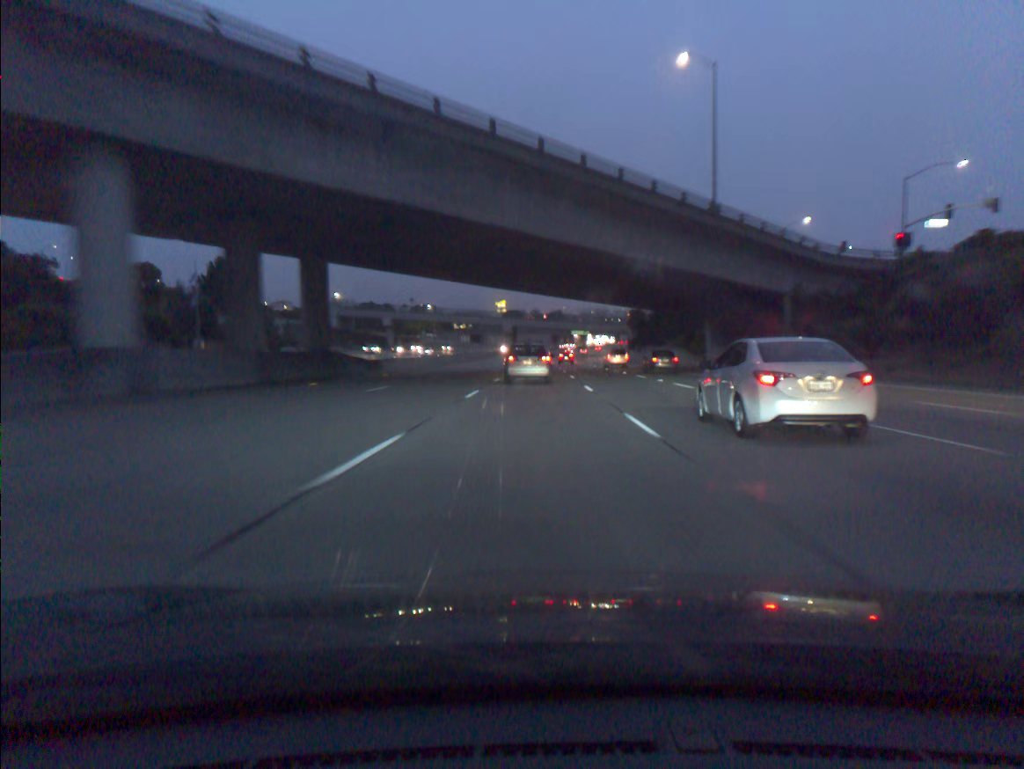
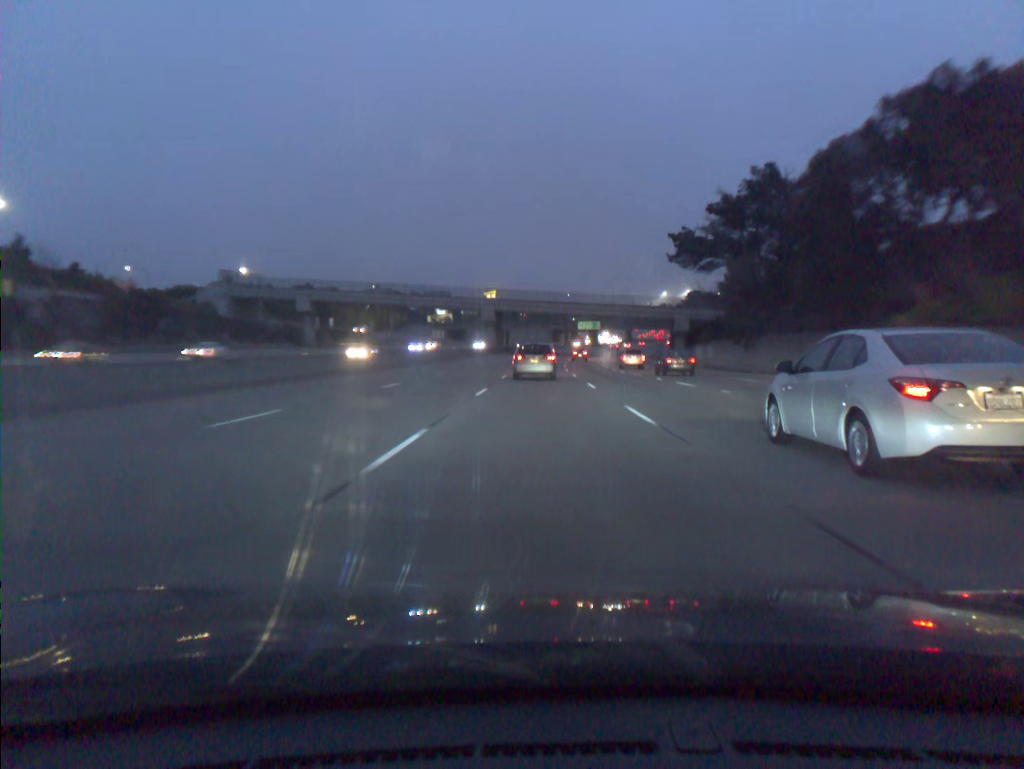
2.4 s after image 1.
(0.0, +69.5) m; 0°
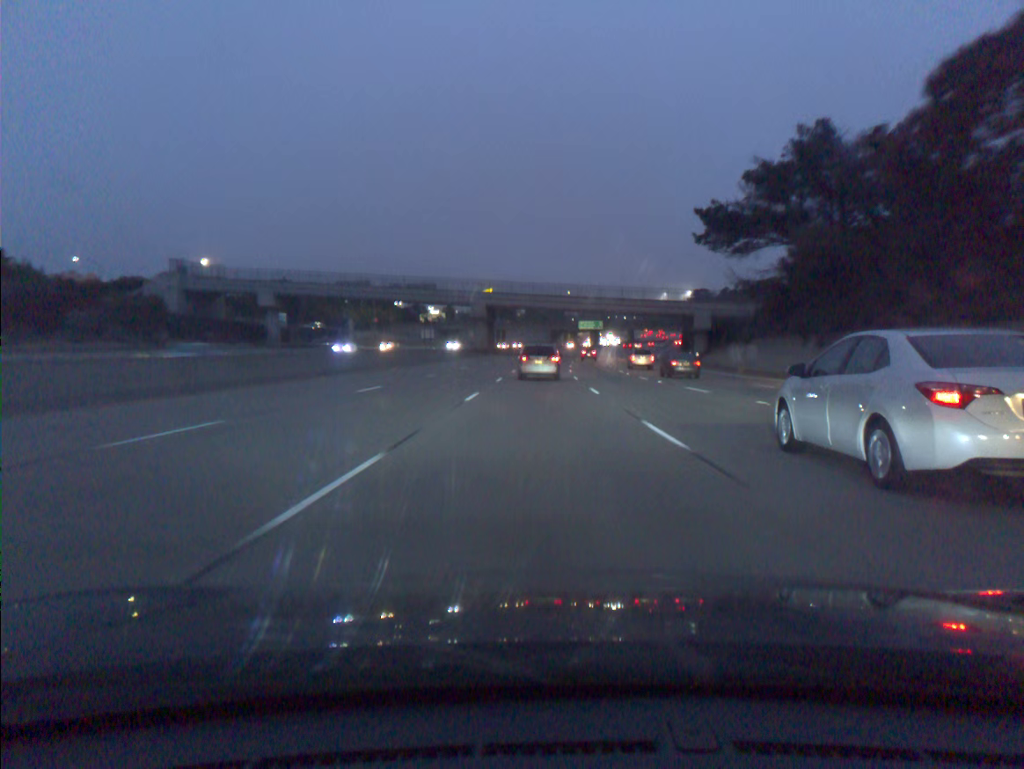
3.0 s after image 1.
(0.0, +17.2) m; 0°
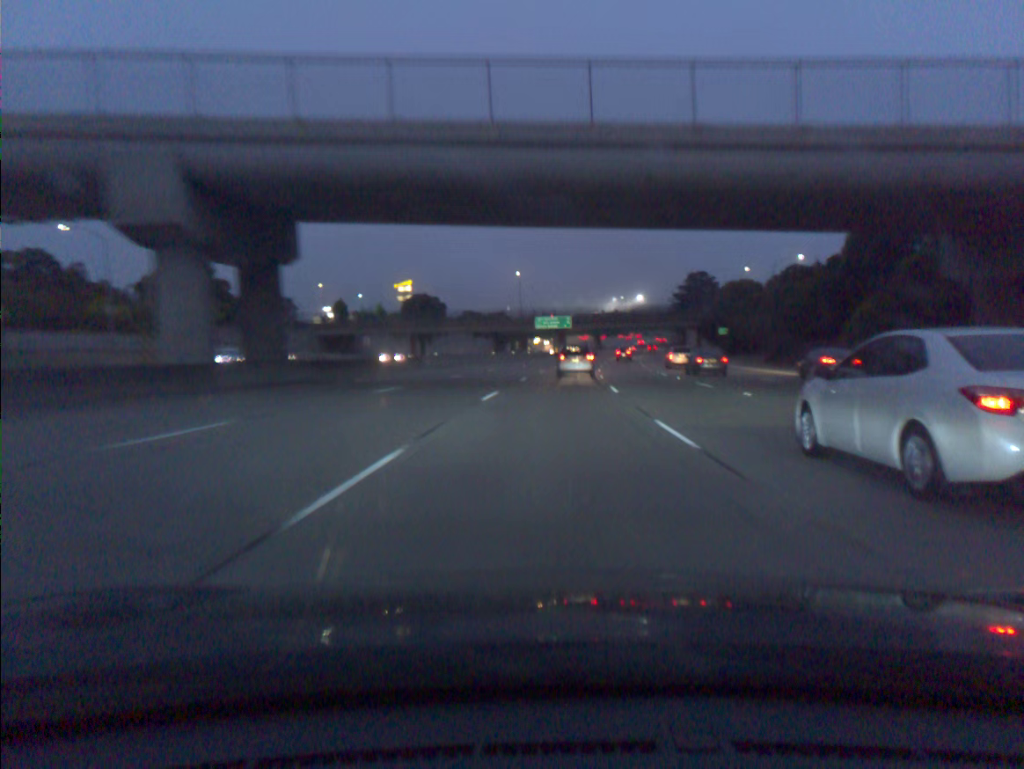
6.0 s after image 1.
(+1.4, +85.1) m; +4°
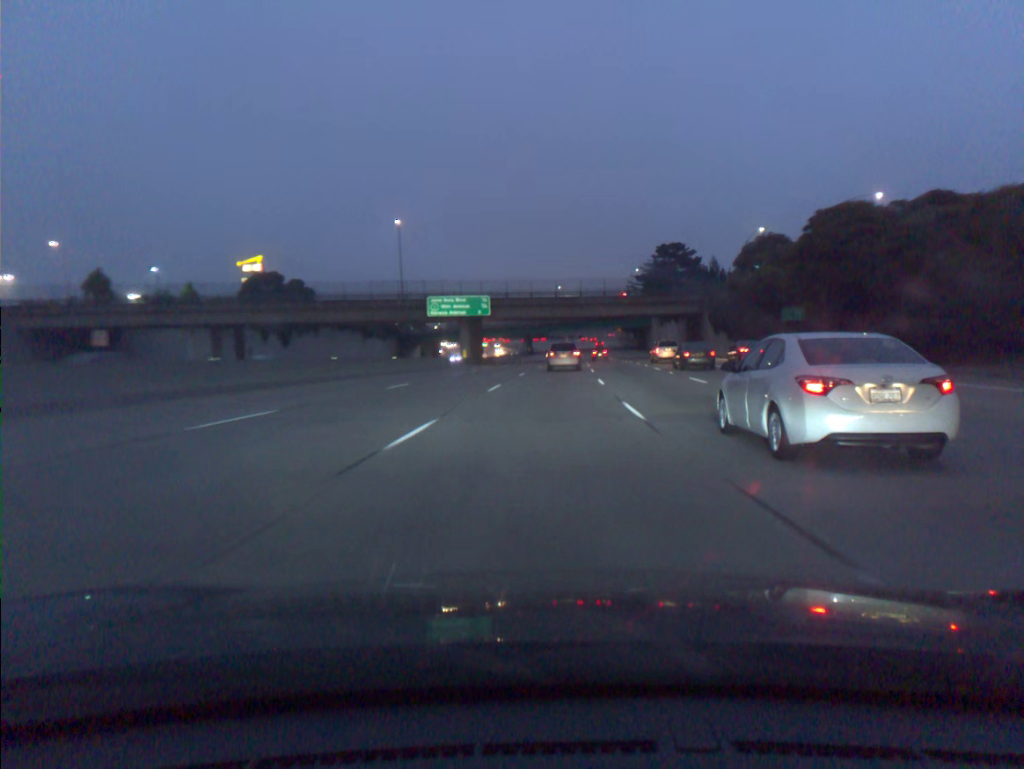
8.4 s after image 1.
(+3.4, +67.2) m; +5°
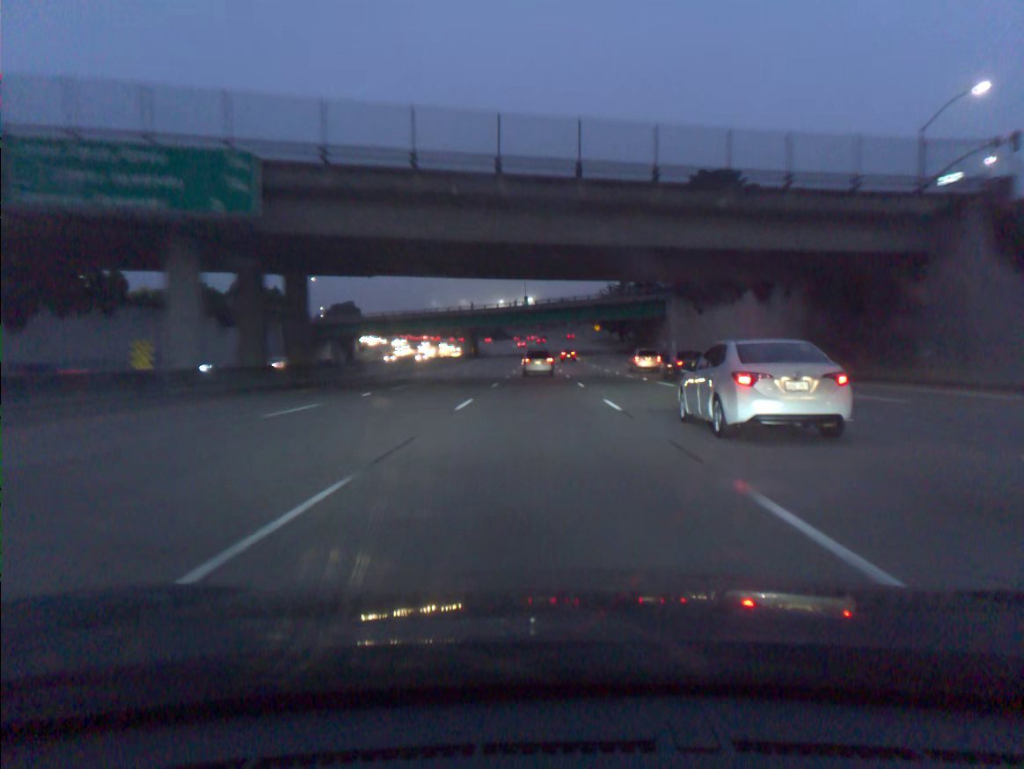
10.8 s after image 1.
(+2.2, +67.1) m; +3°
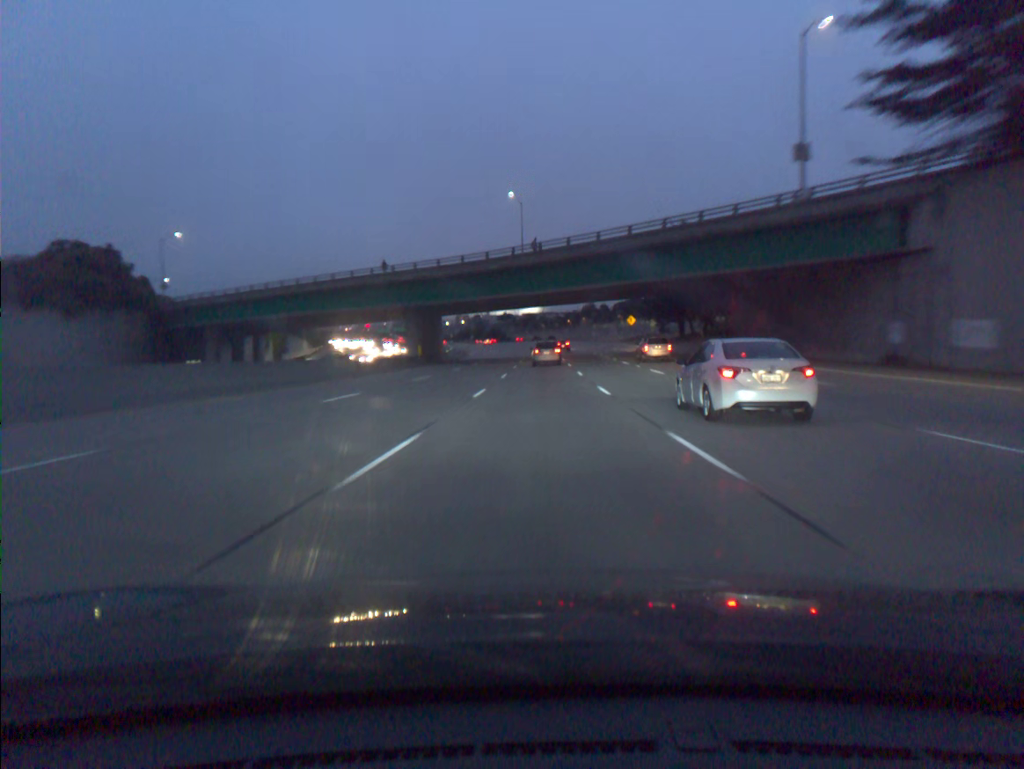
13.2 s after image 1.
(-0.2, +66.9) m; 0°
